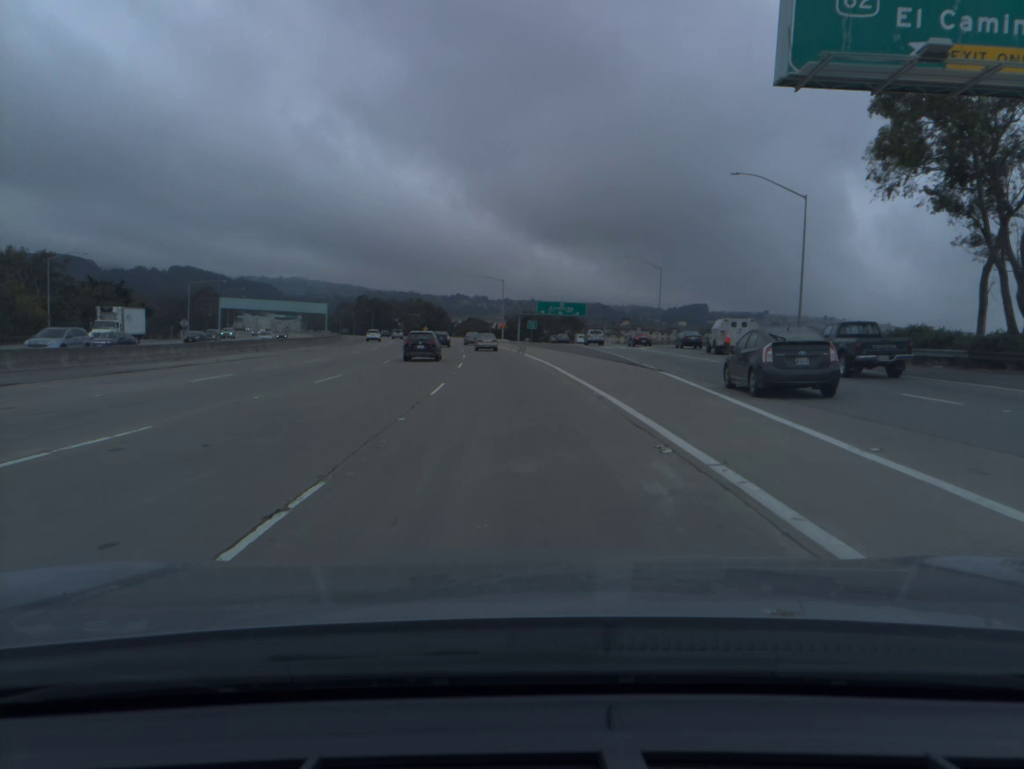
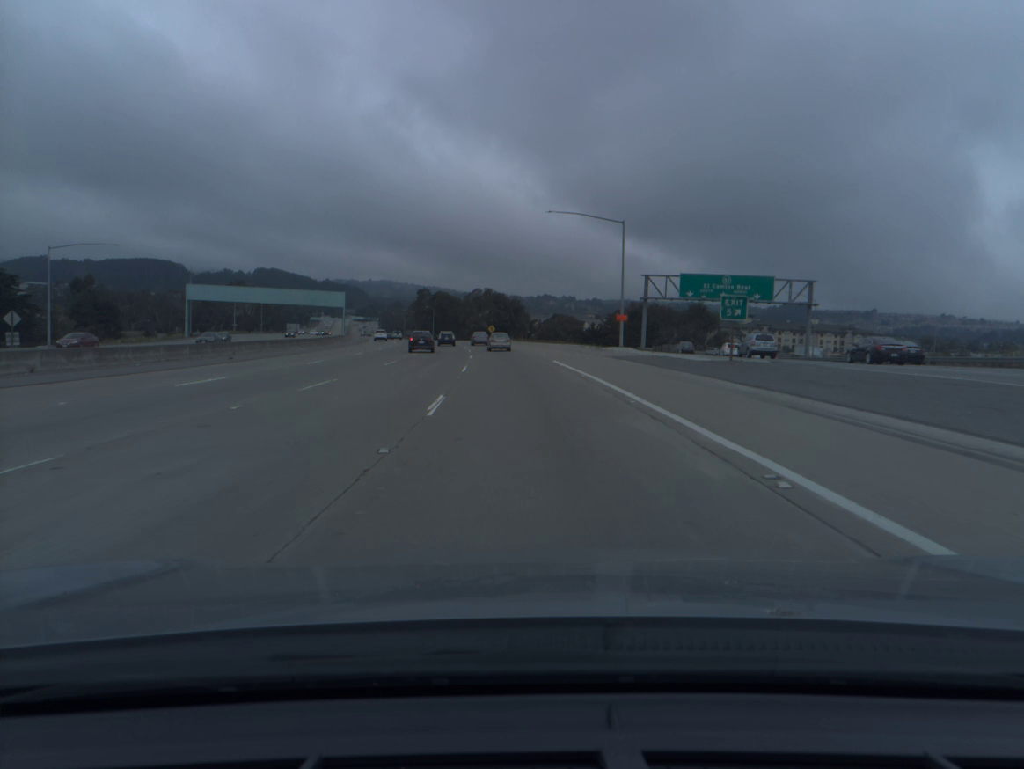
(-4.3, +75.8) m; -6°
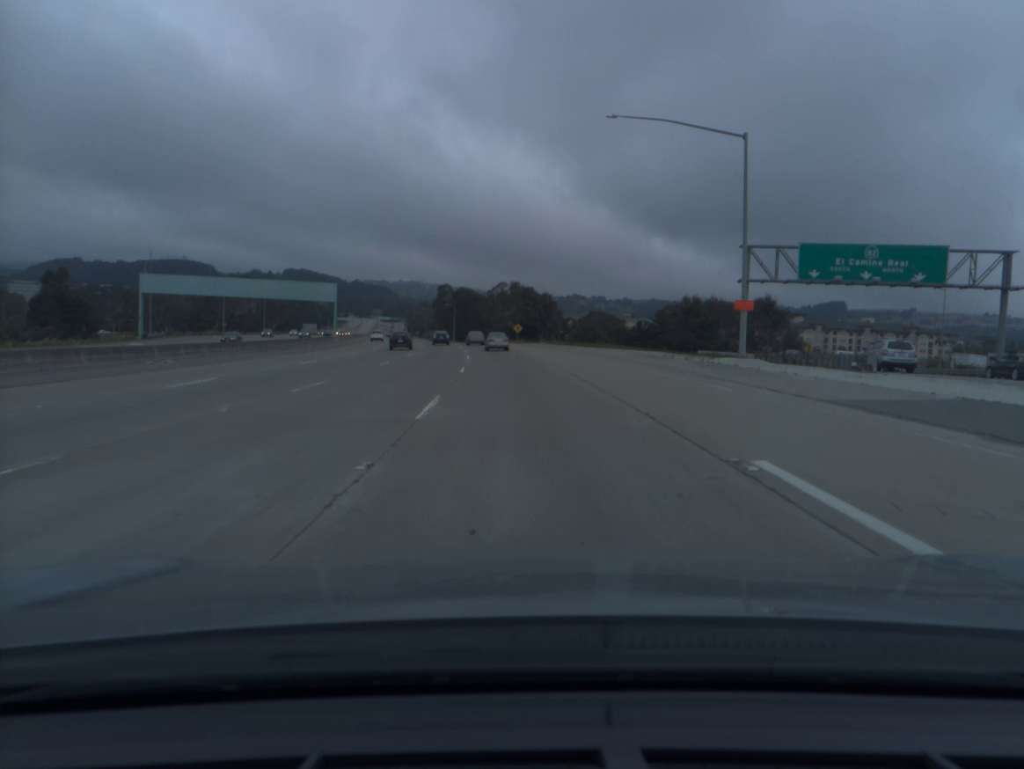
(-0.5, +30.2) m; -2°
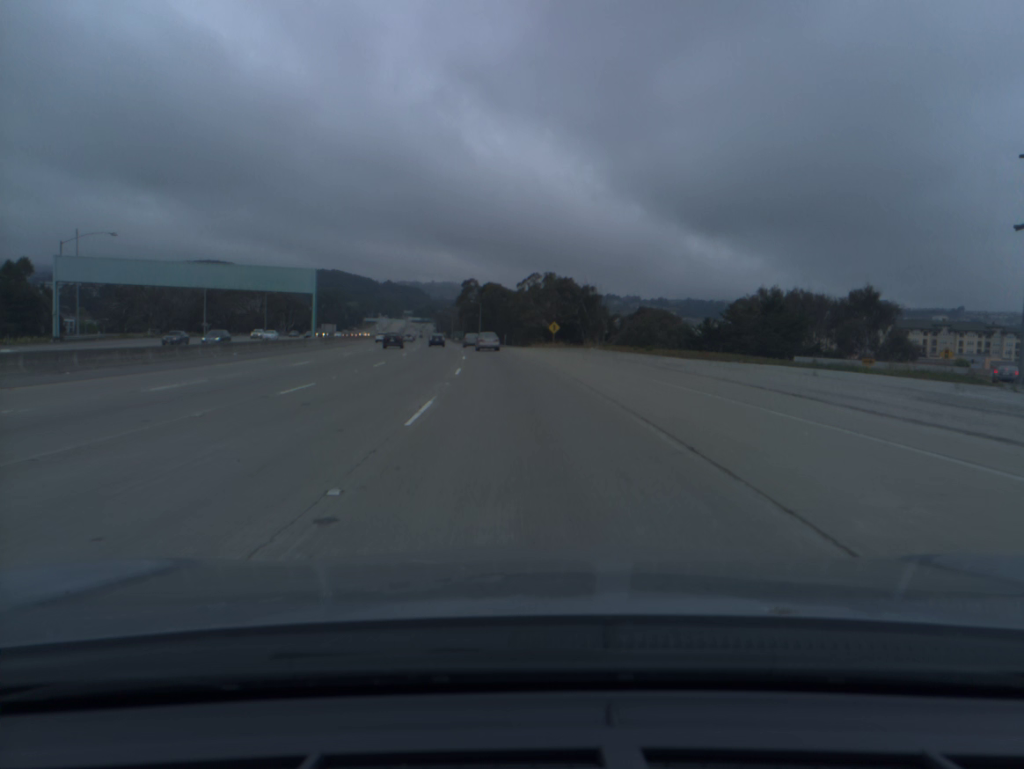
(-0.6, +30.2) m; -2°
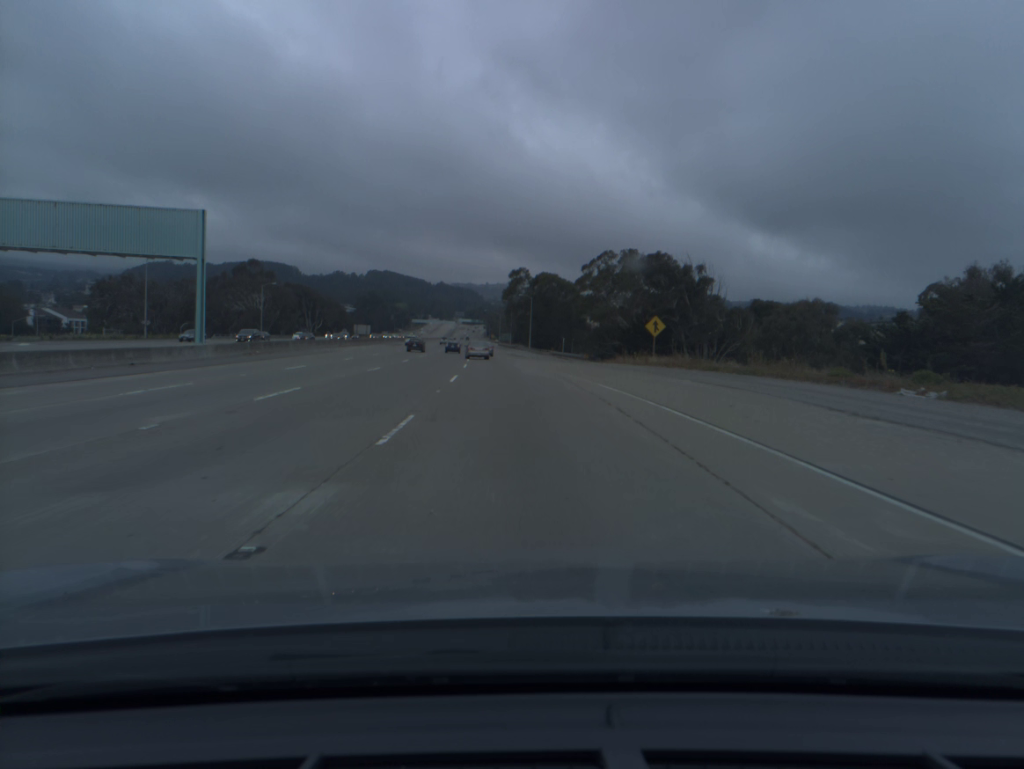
(-1.6, +45.3) m; -4°
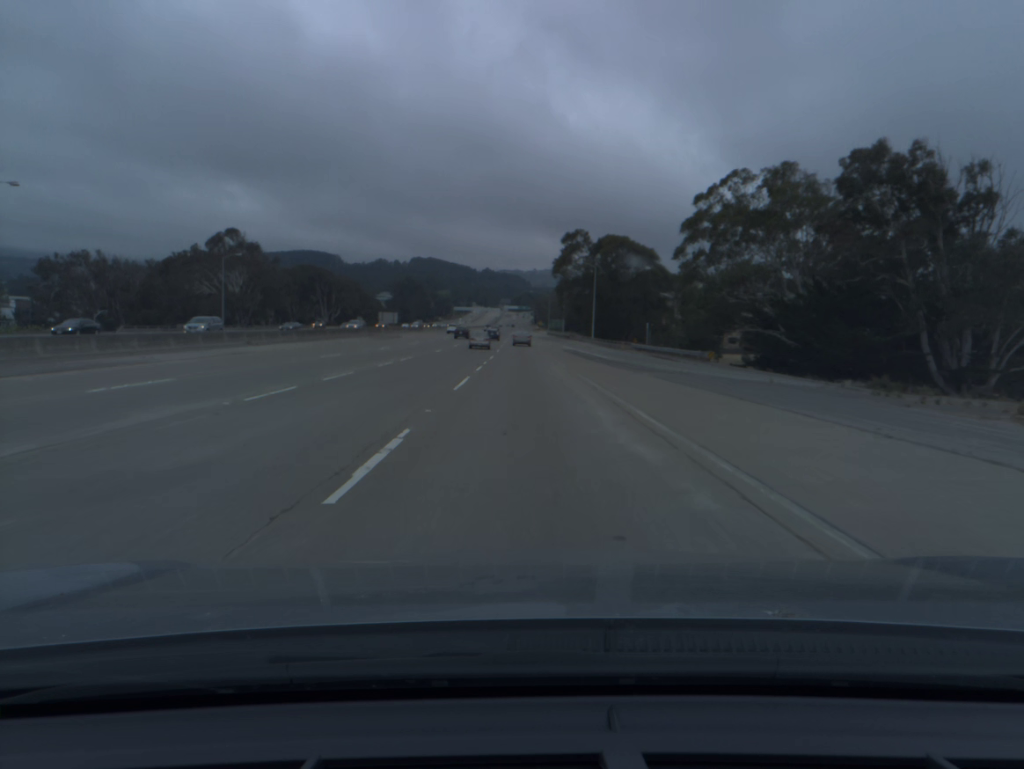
(-1.5, +45.8) m; -3°
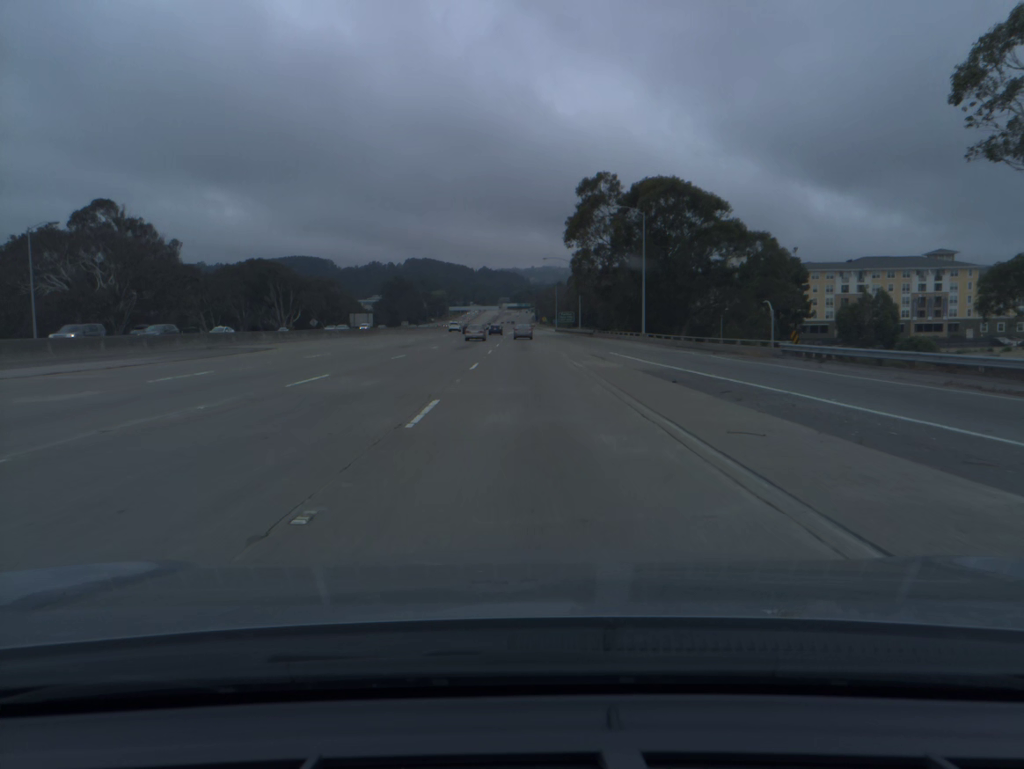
(-0.2, +46.9) m; 0°
